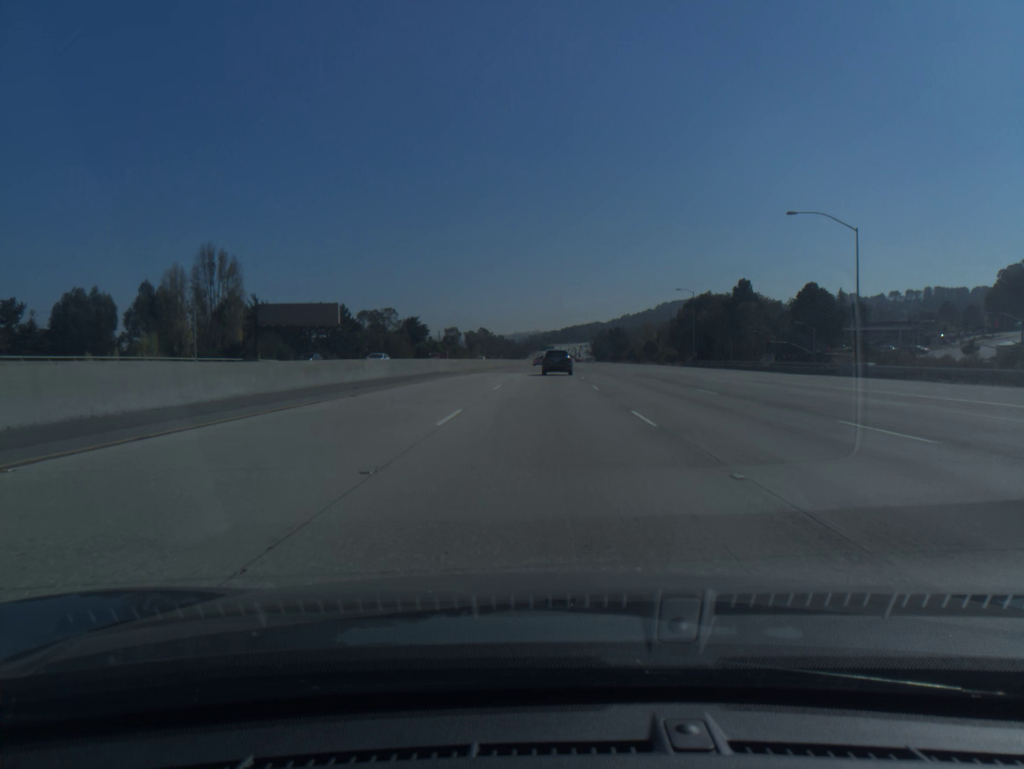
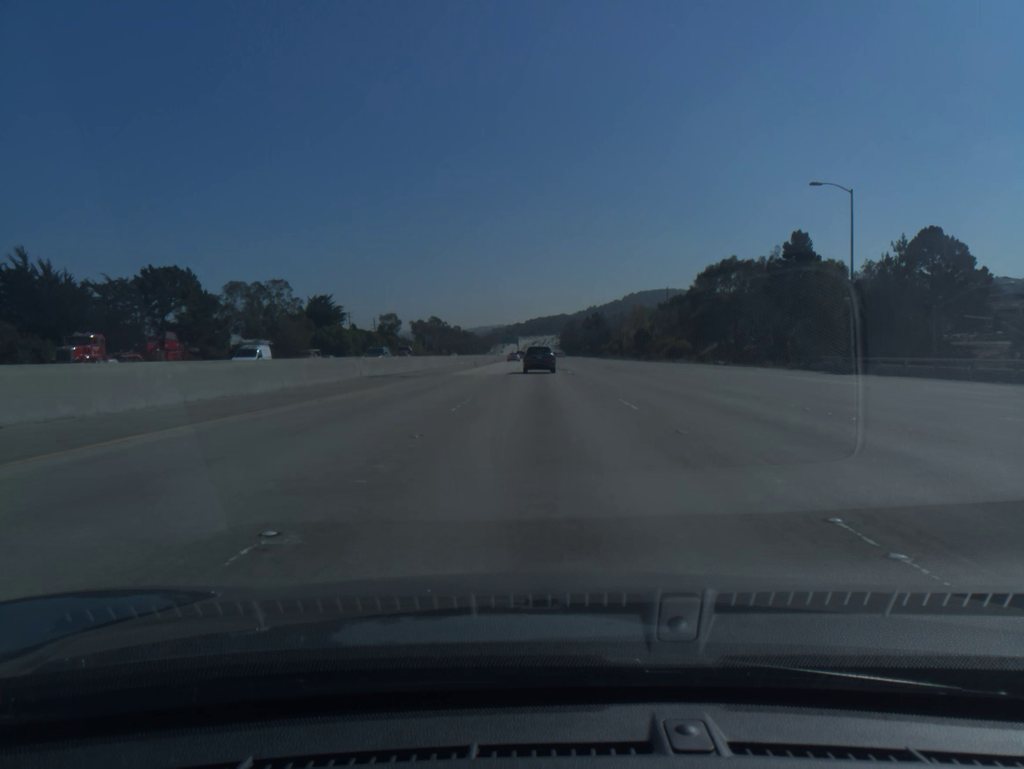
(+1.7, +69.5) m; +3°
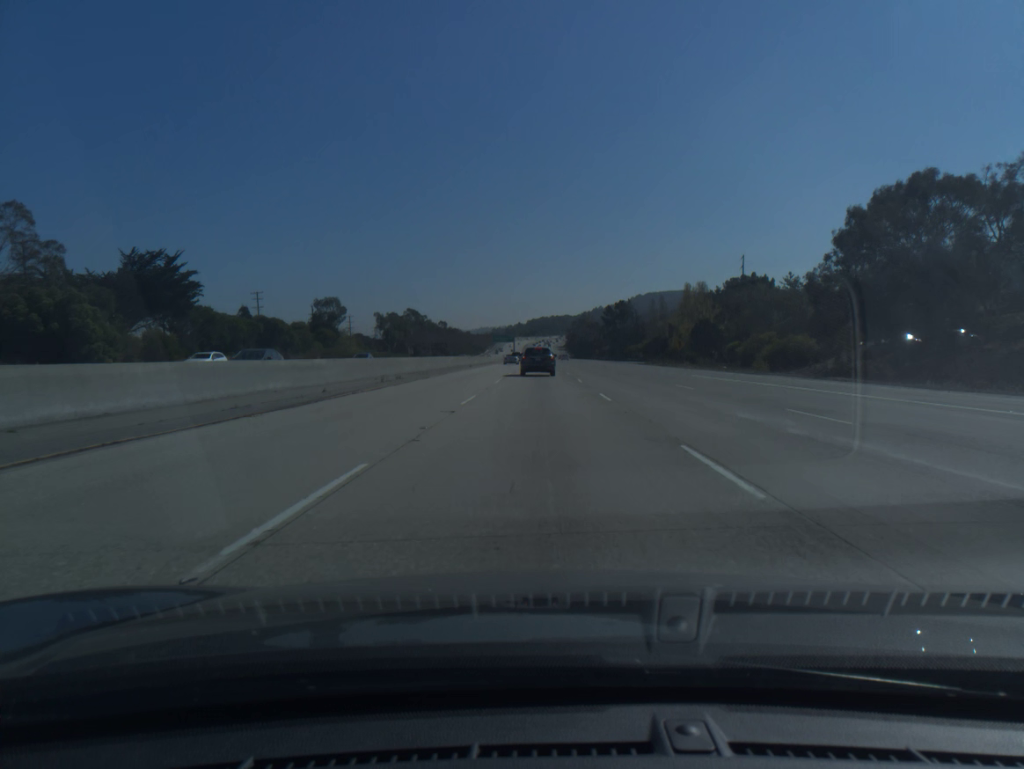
(+0.4, +83.9) m; 0°
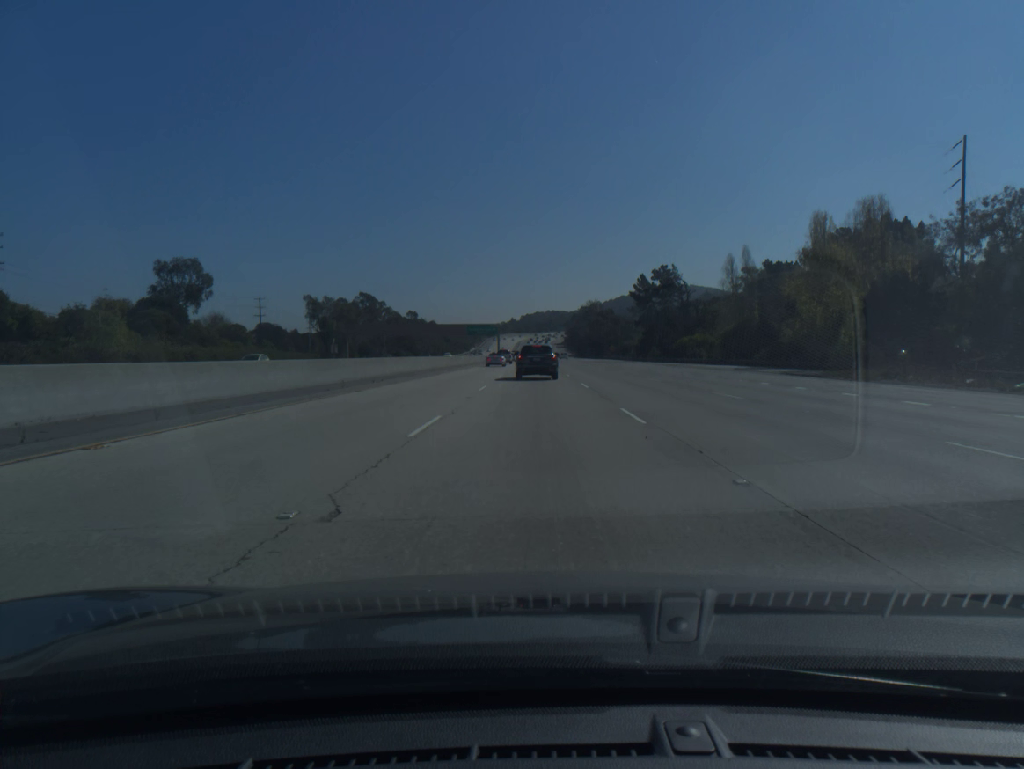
(+0.3, +78.6) m; 0°
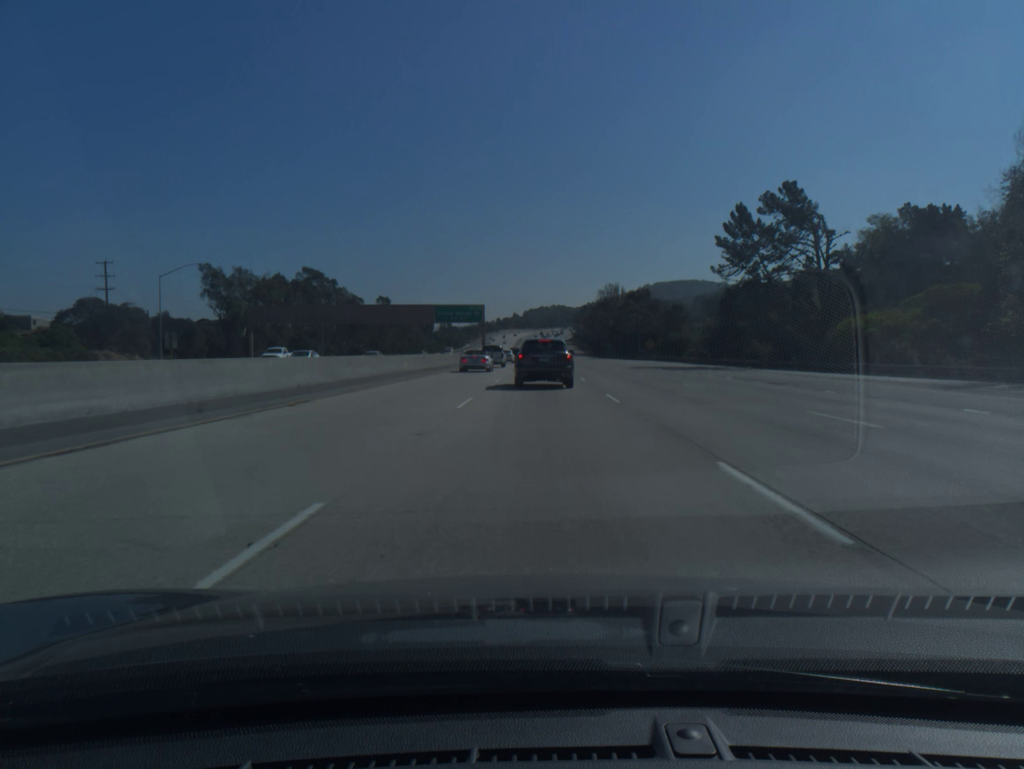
(-0.3, +65.8) m; 0°
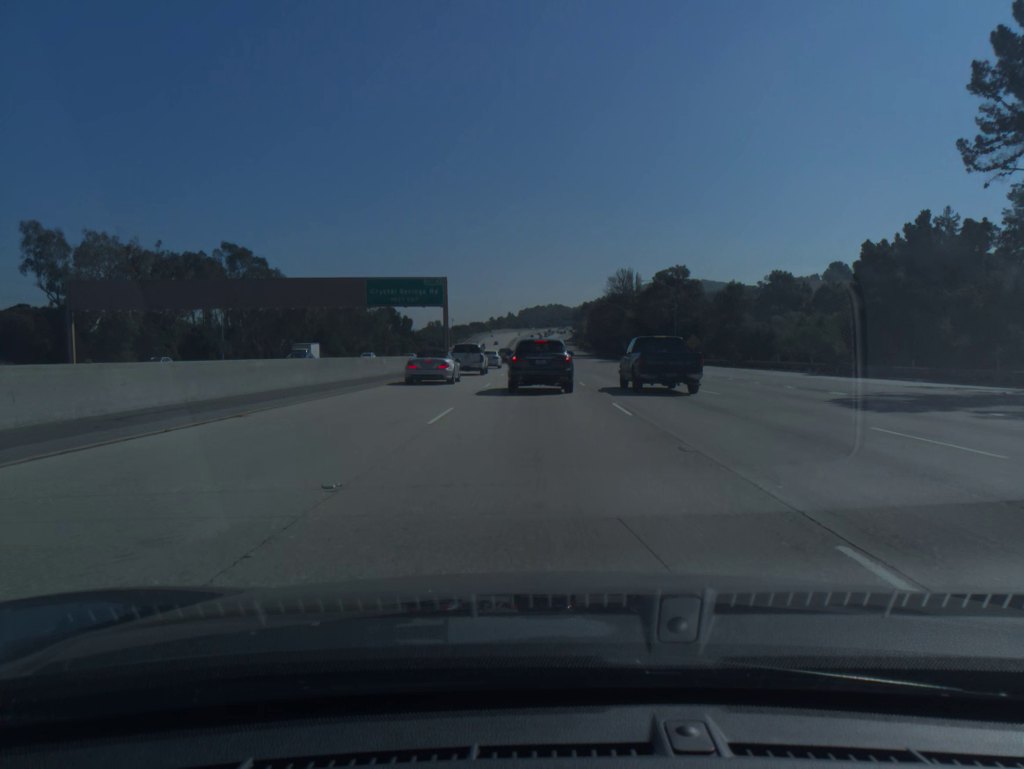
(+0.3, +46.8) m; 0°
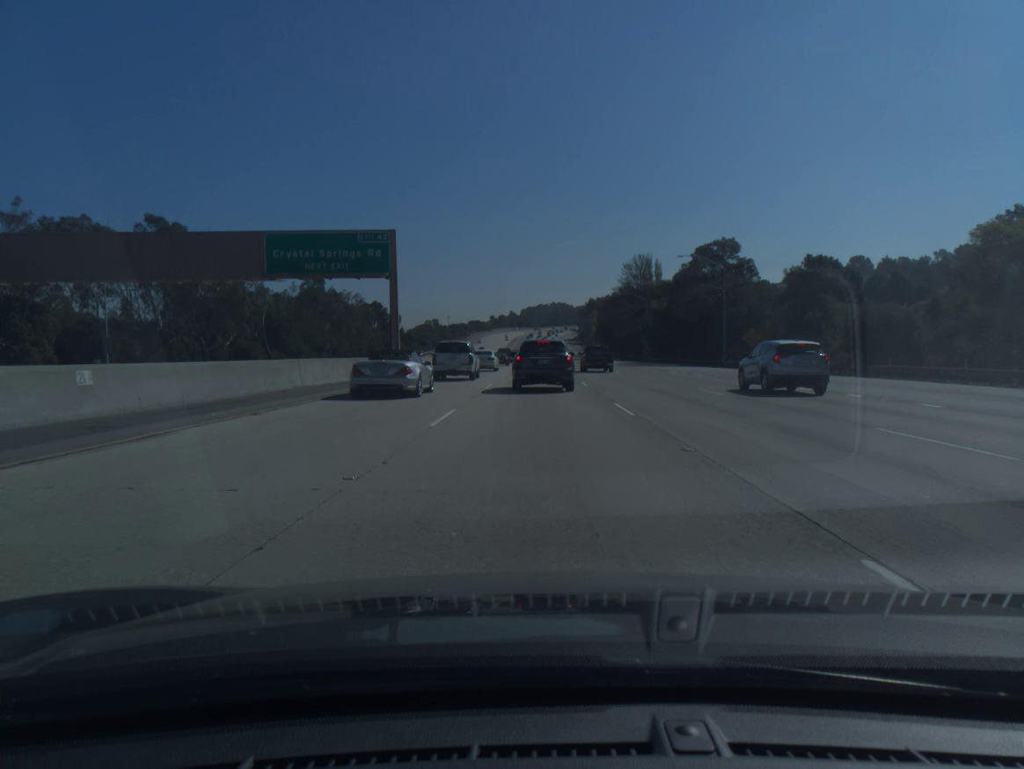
(-0.1, +28.9) m; 0°
